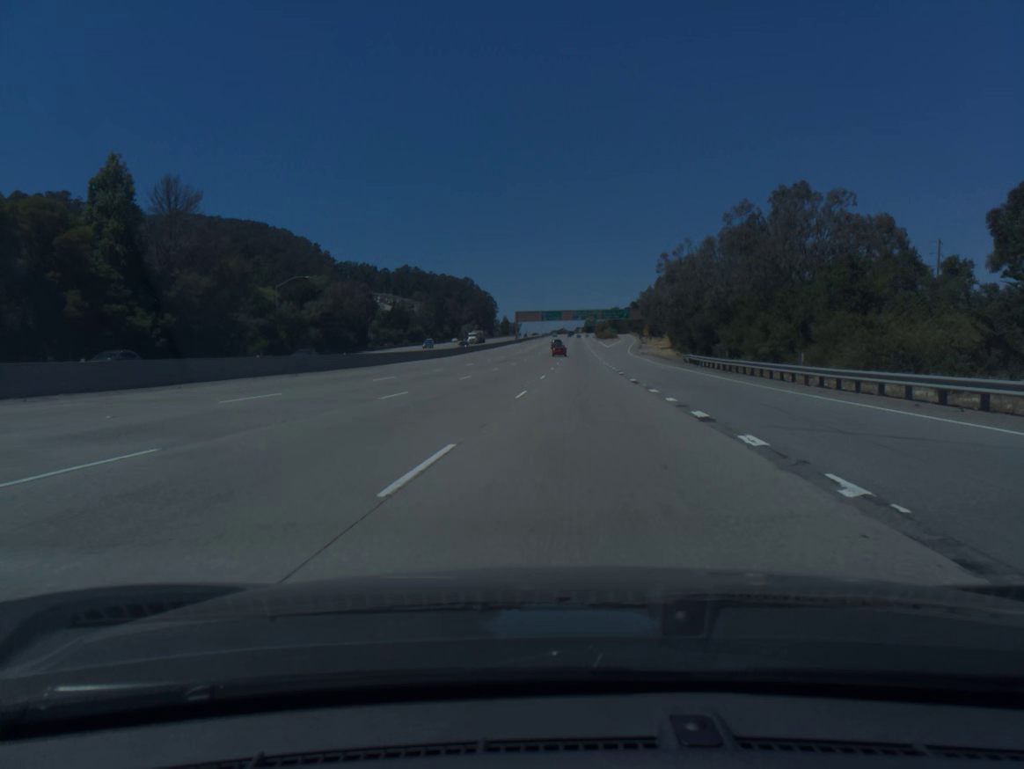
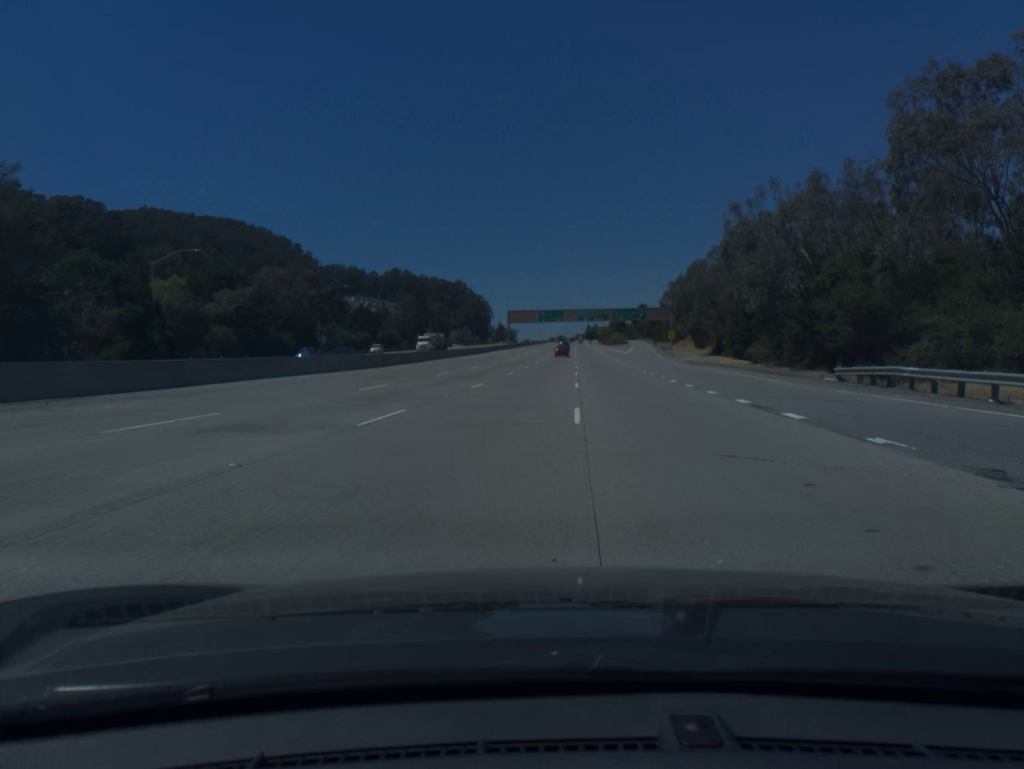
(0.0, +36.8) m; 0°
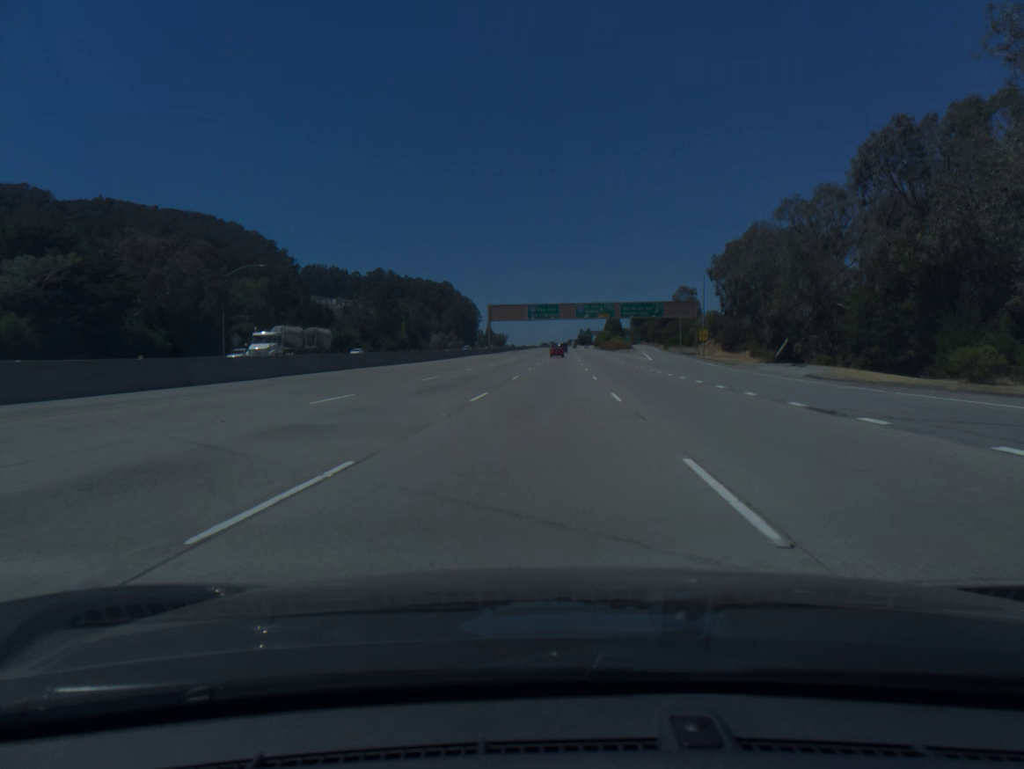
(+0.3, +37.4) m; +1°
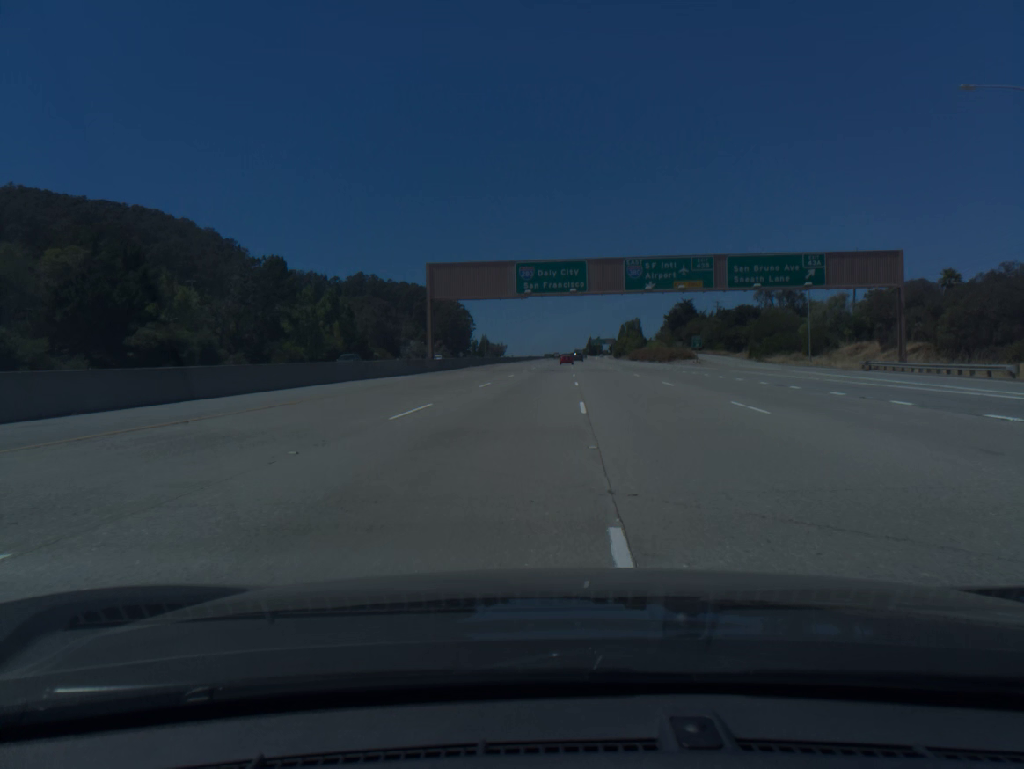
(-0.3, +76.2) m; 0°
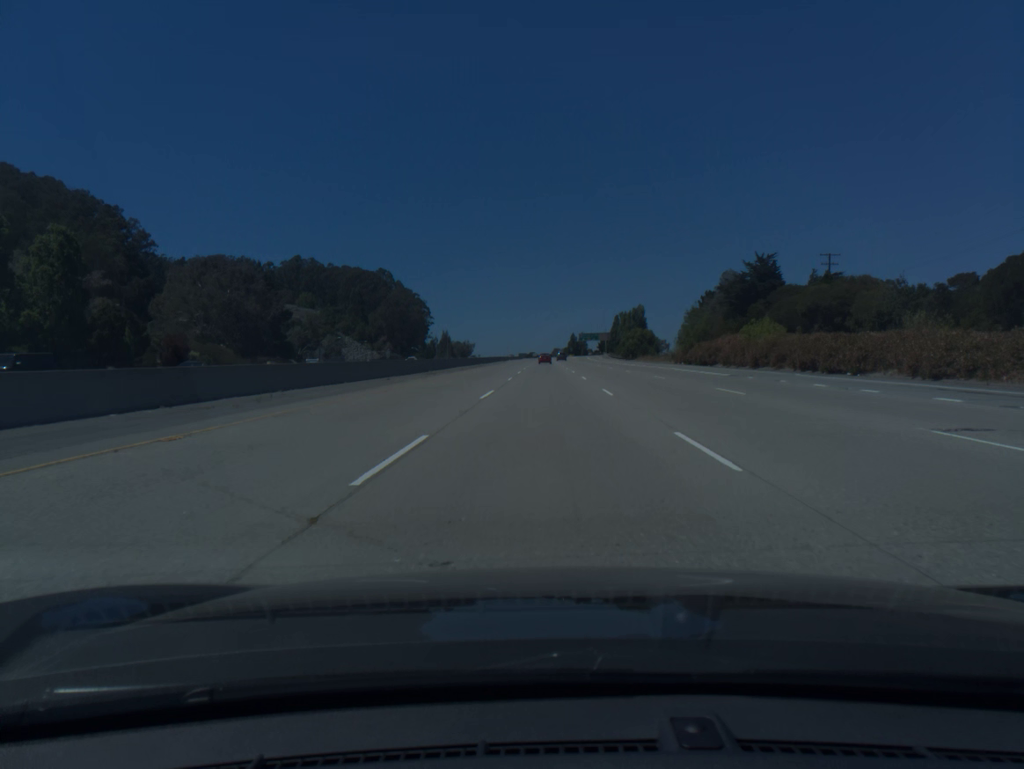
(+1.8, +95.9) m; +2°
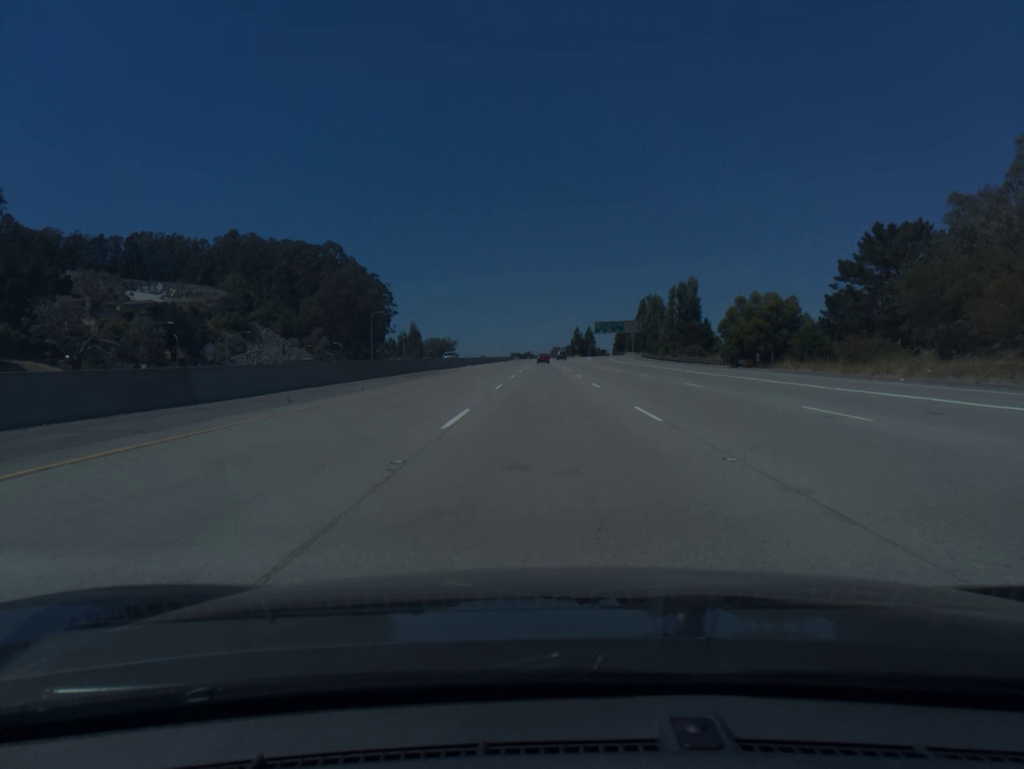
(+0.1, +96.2) m; 0°
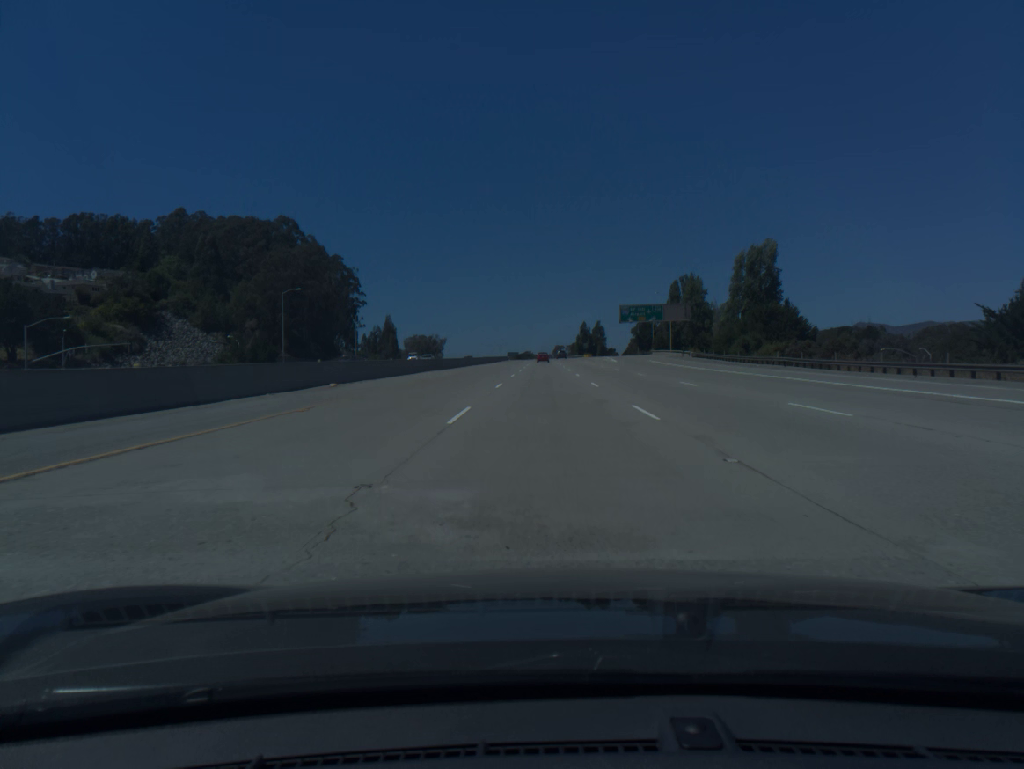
(0.0, +58.3) m; 0°
